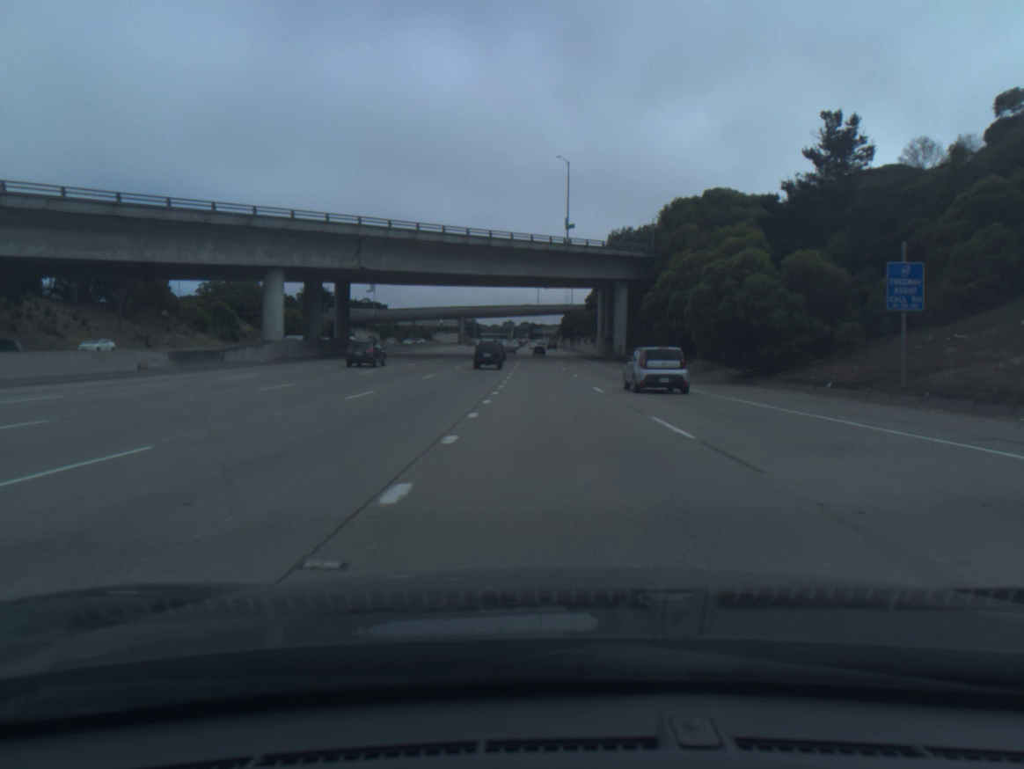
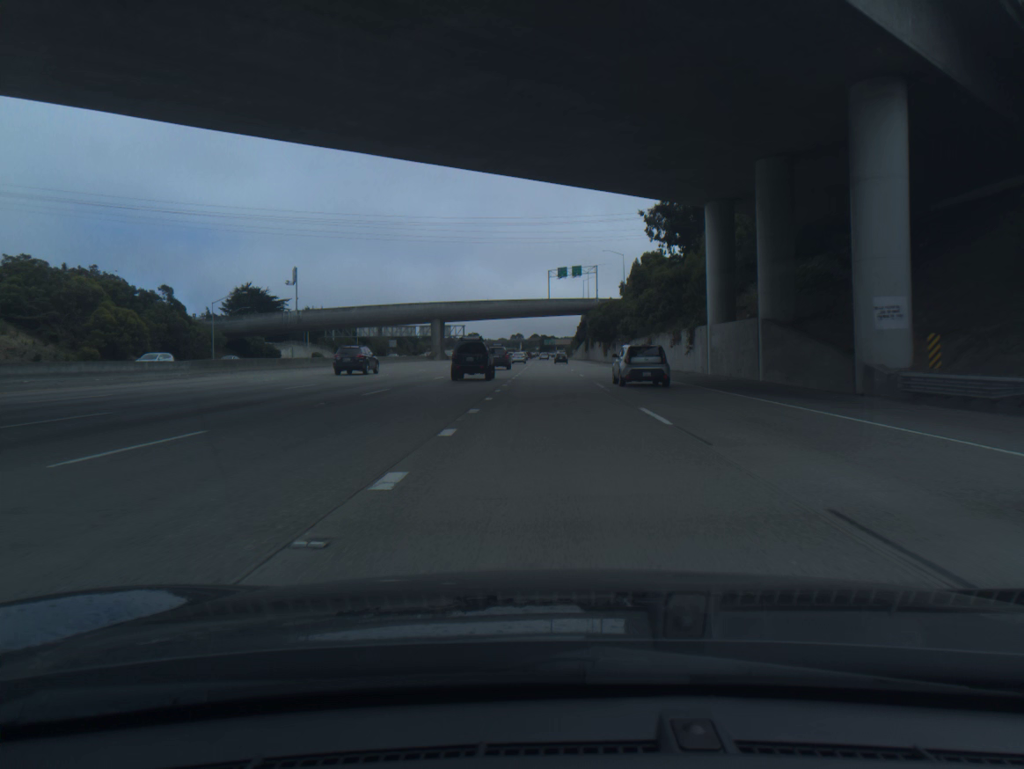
(-0.8, +71.2) m; -1°
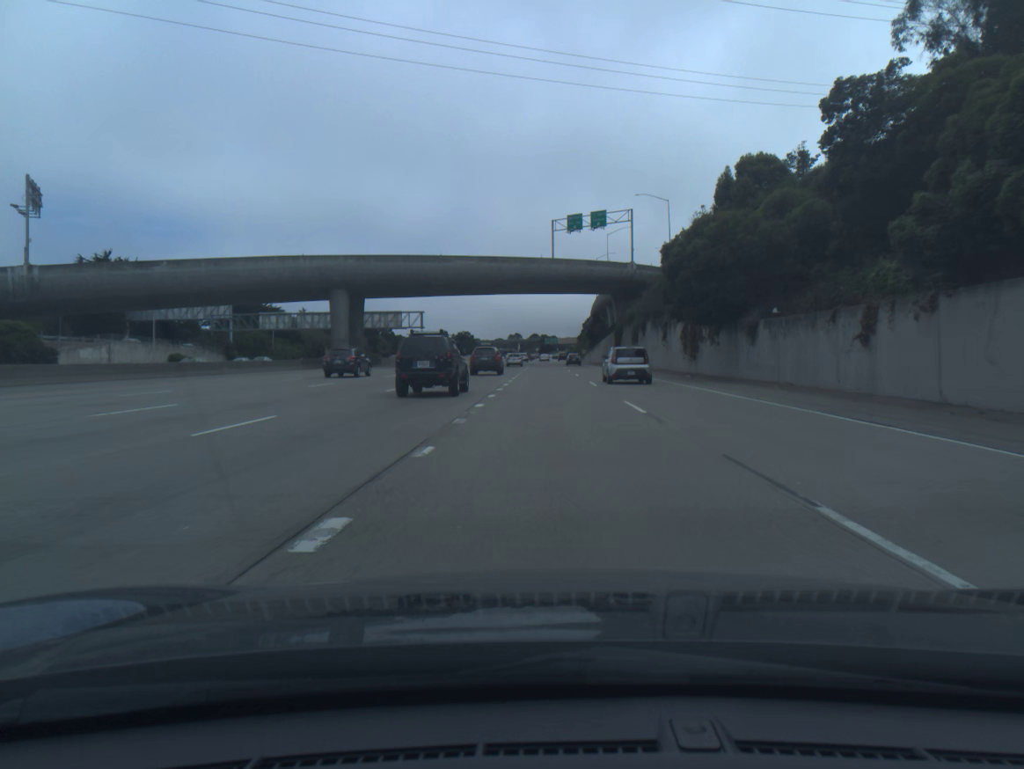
(+0.1, +69.6) m; 0°
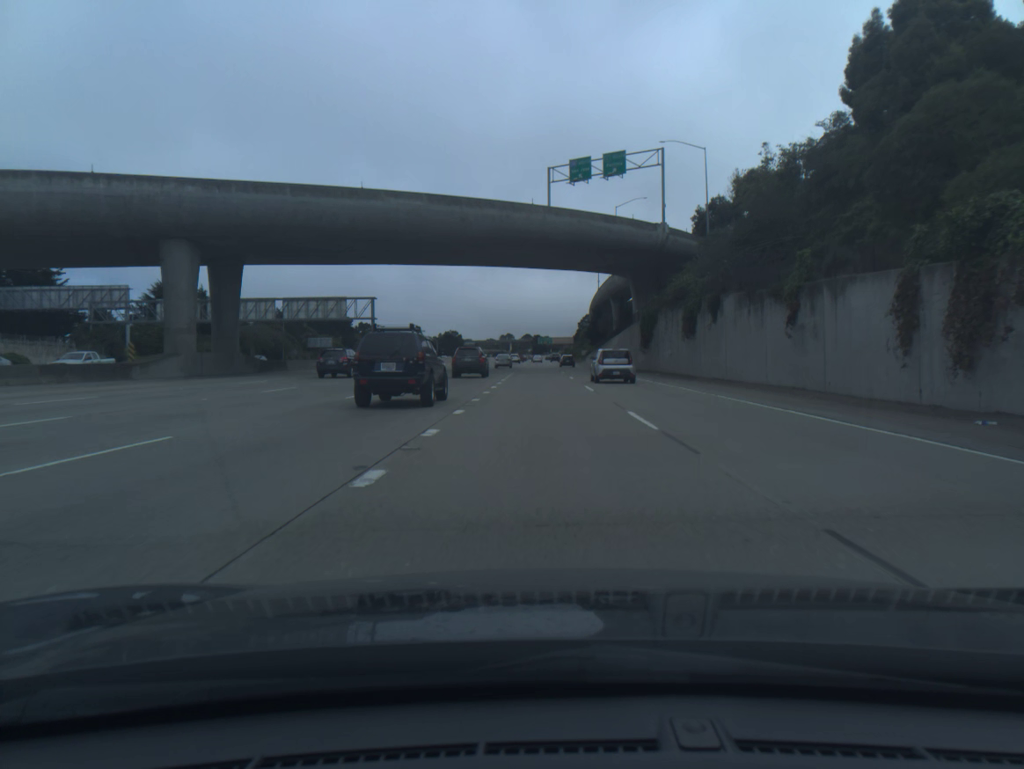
(+0.1, +33.4) m; 0°
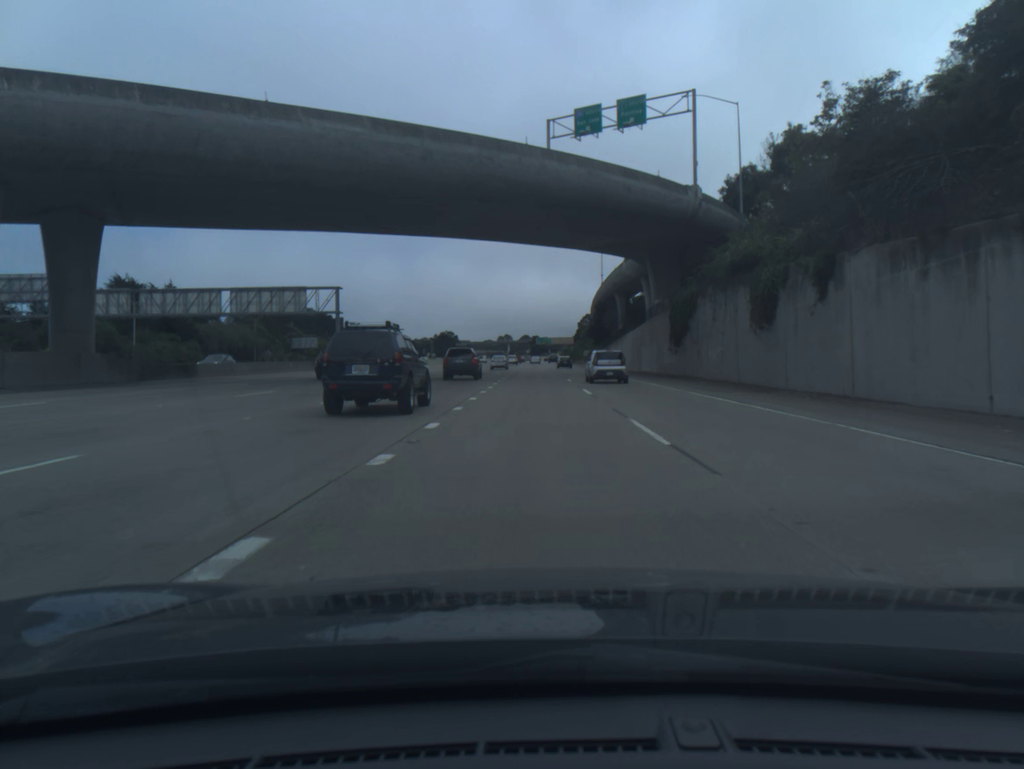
(0.0, +16.6) m; 0°
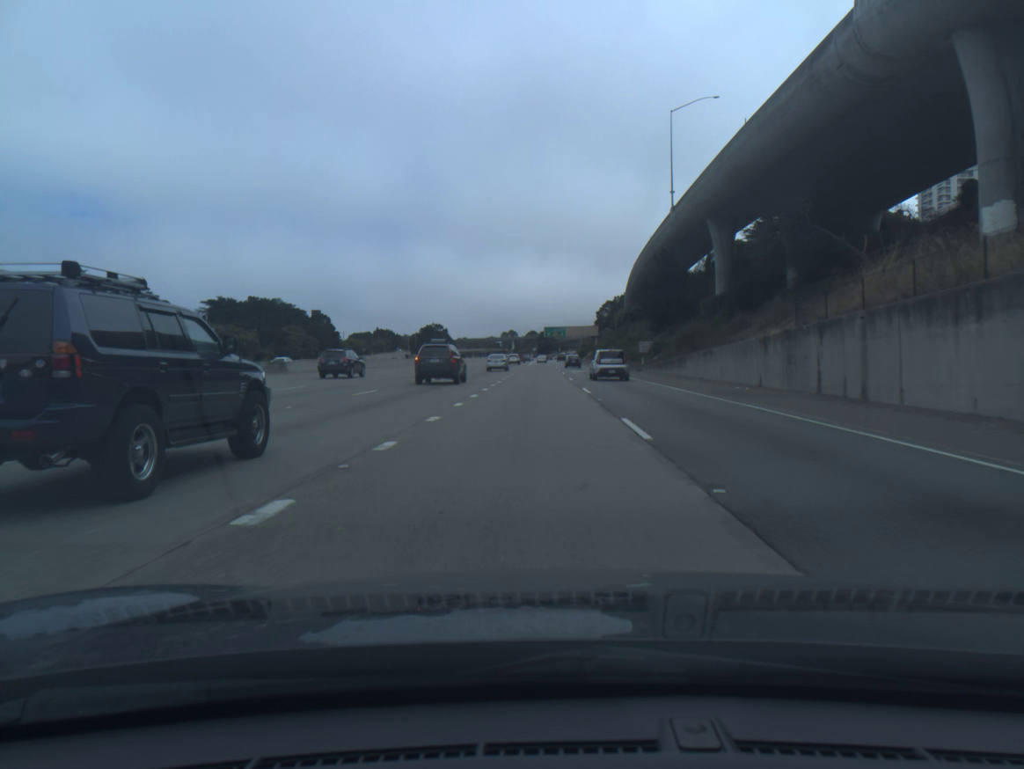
(-0.4, +84.0) m; -1°
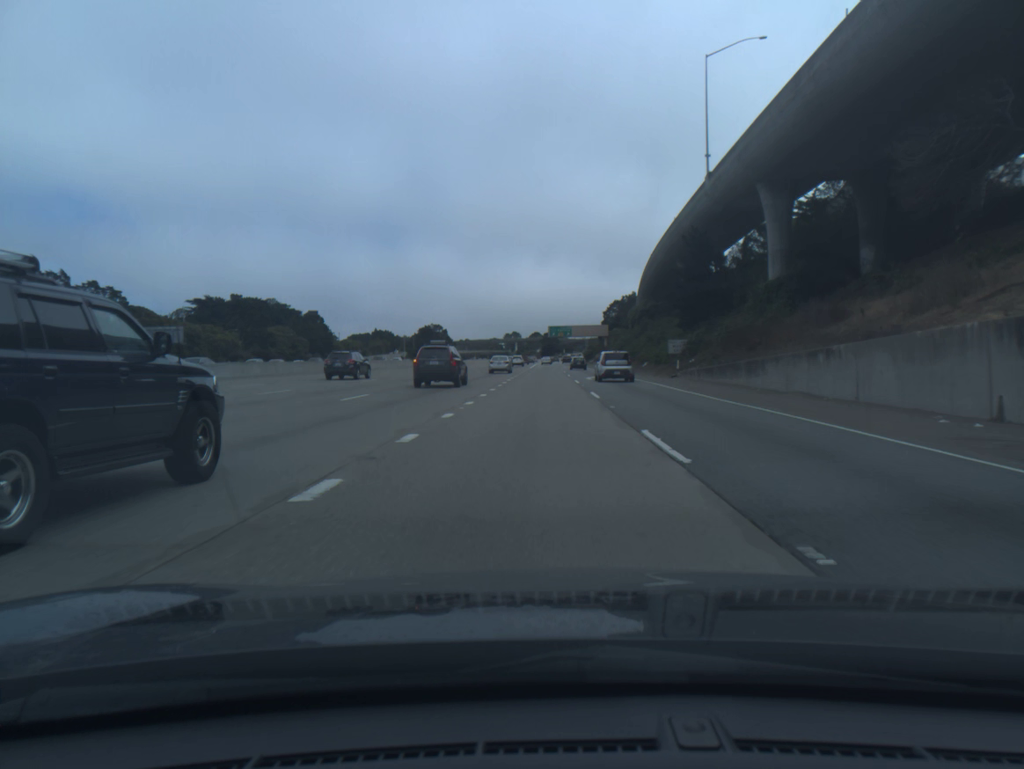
(0.0, +16.8) m; 0°
